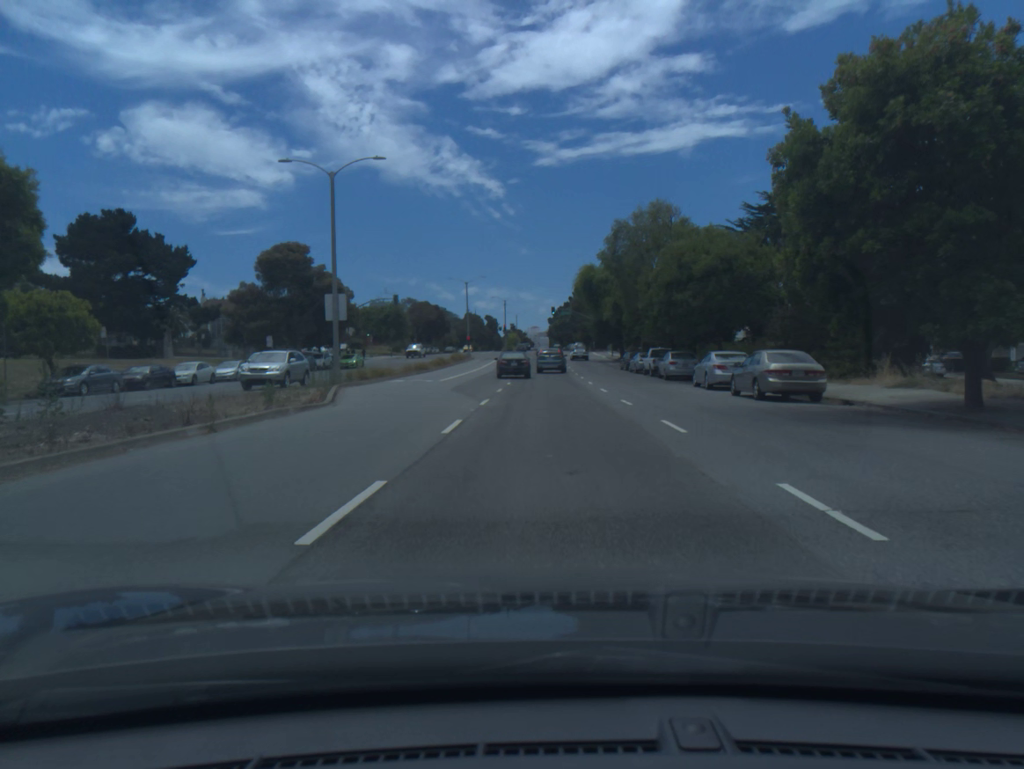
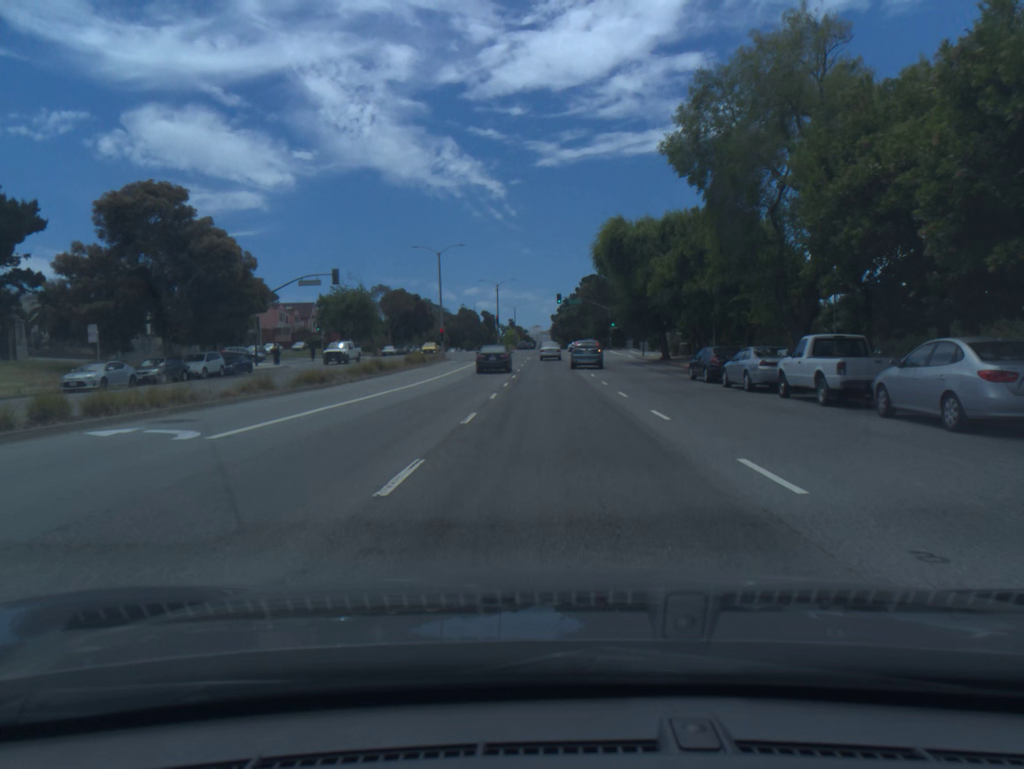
(0.0, +27.3) m; 0°
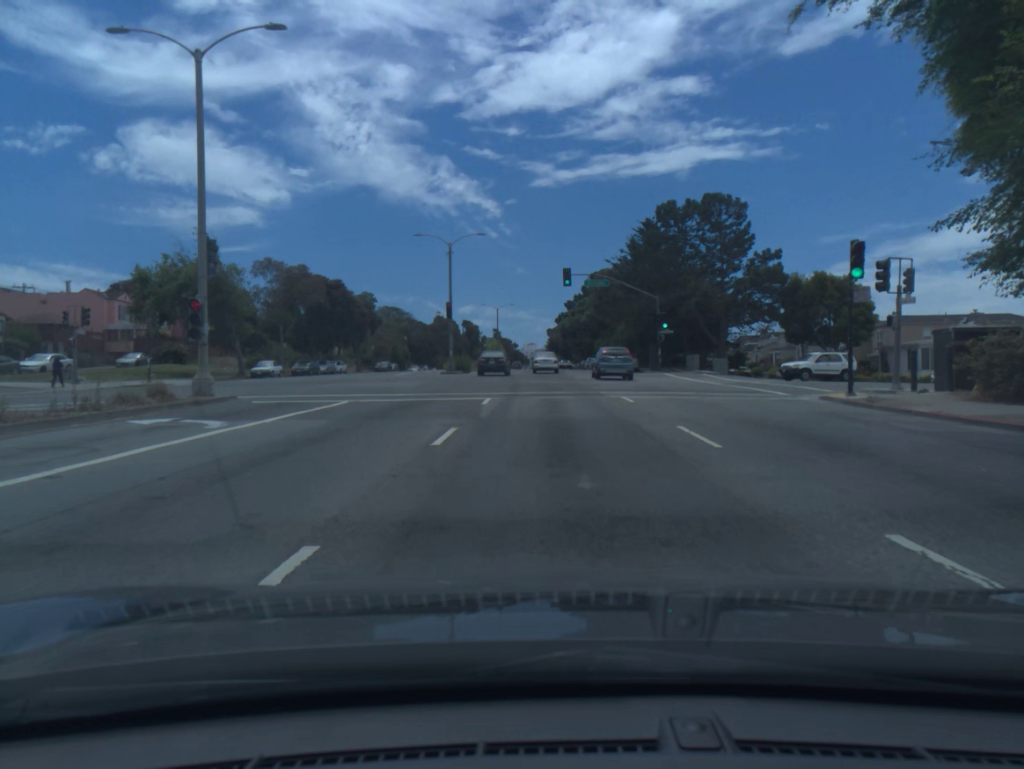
(+0.1, +47.4) m; 0°
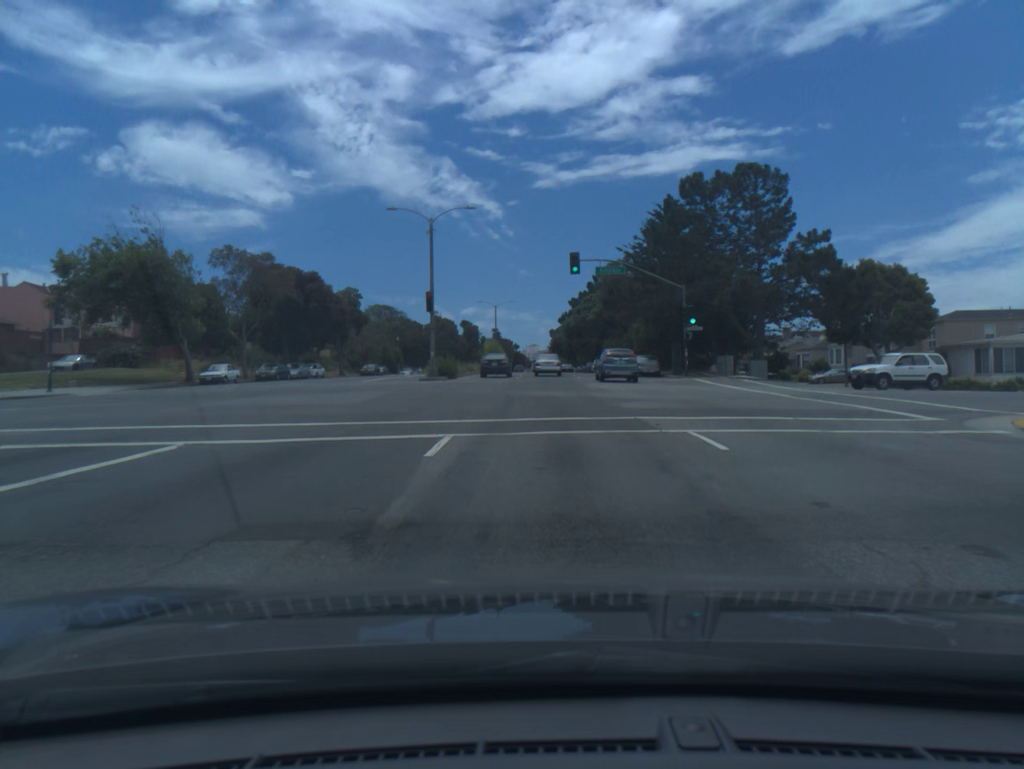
(0.0, +9.6) m; 0°
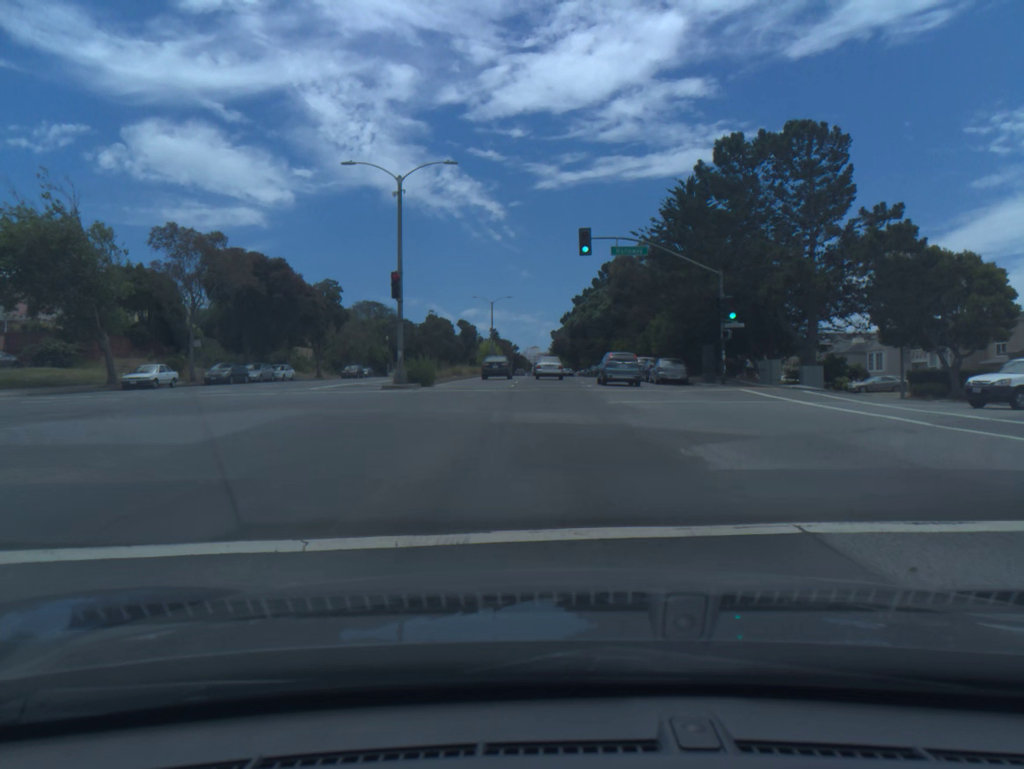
(0.0, +9.6) m; 0°
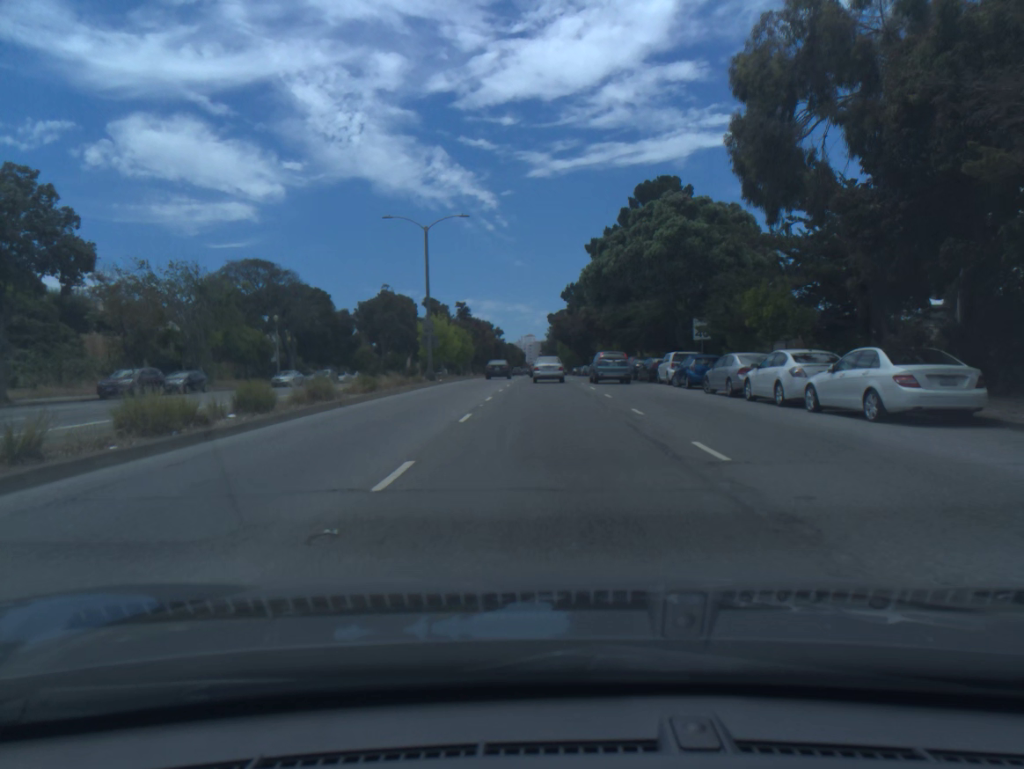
(+0.2, +47.9) m; 0°
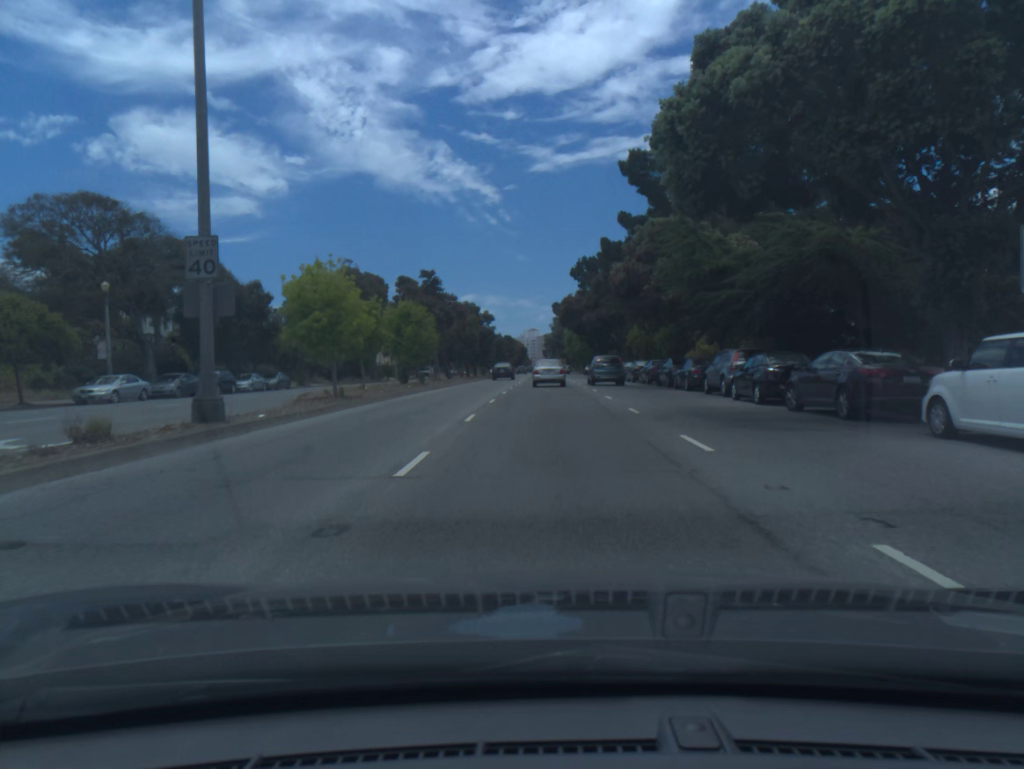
(0.0, +28.2) m; 0°
